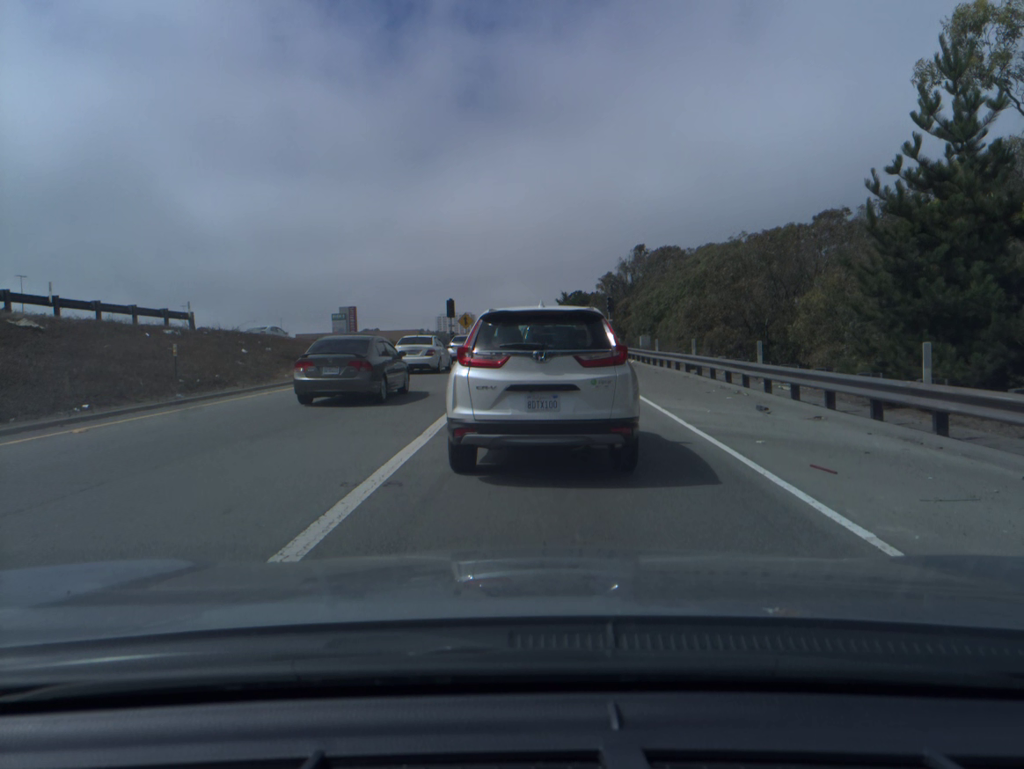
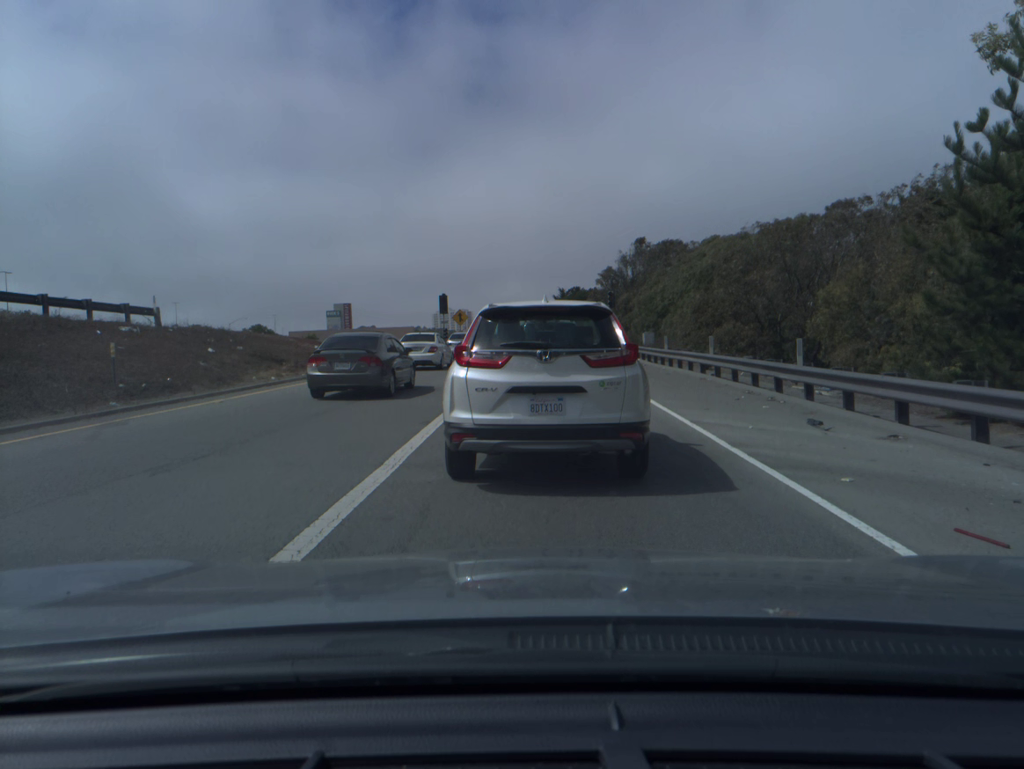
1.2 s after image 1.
(0.0, +2.8) m; +1°
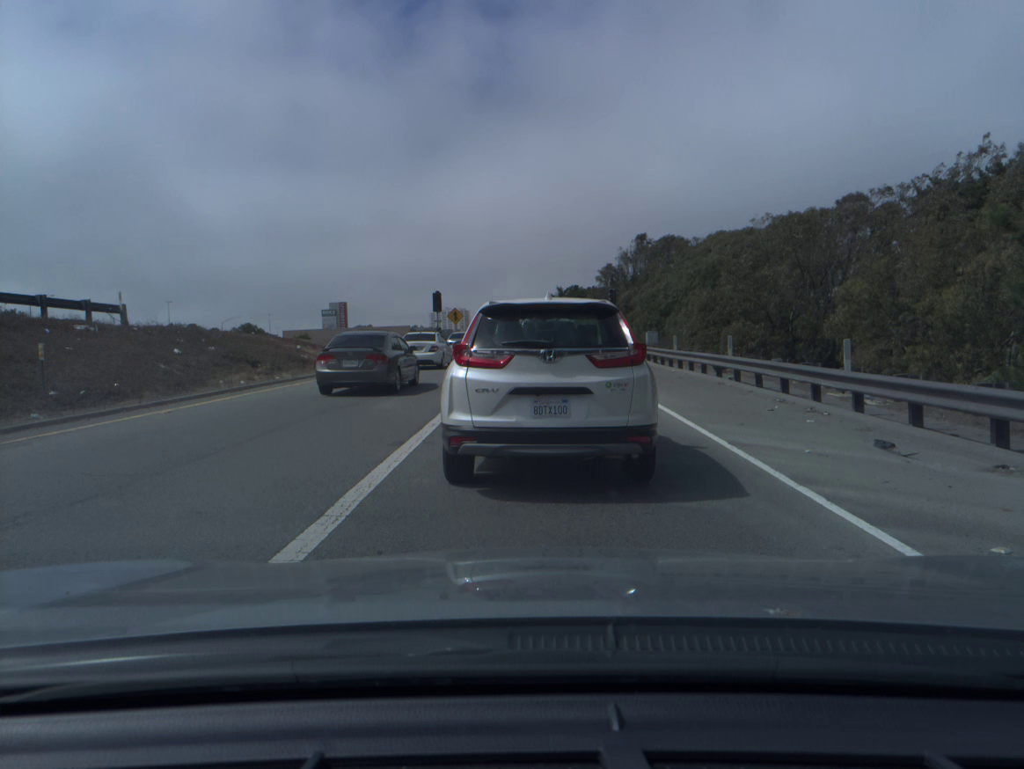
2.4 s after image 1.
(0.0, +2.3) m; 0°
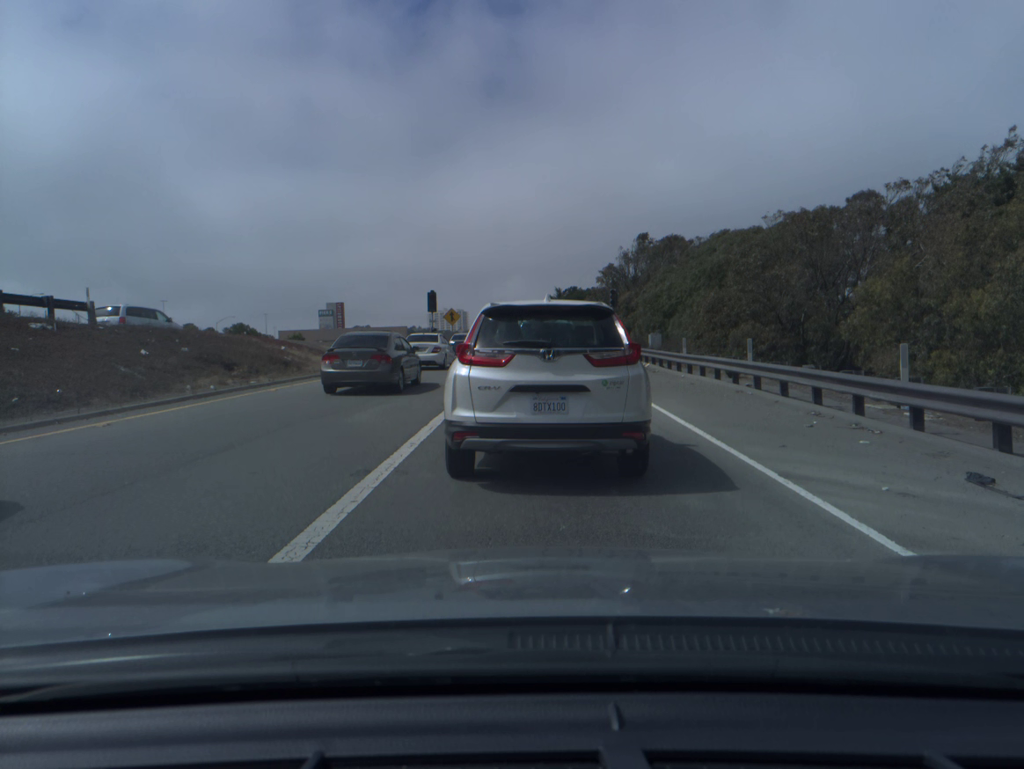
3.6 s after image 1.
(0.0, +2.0) m; 0°
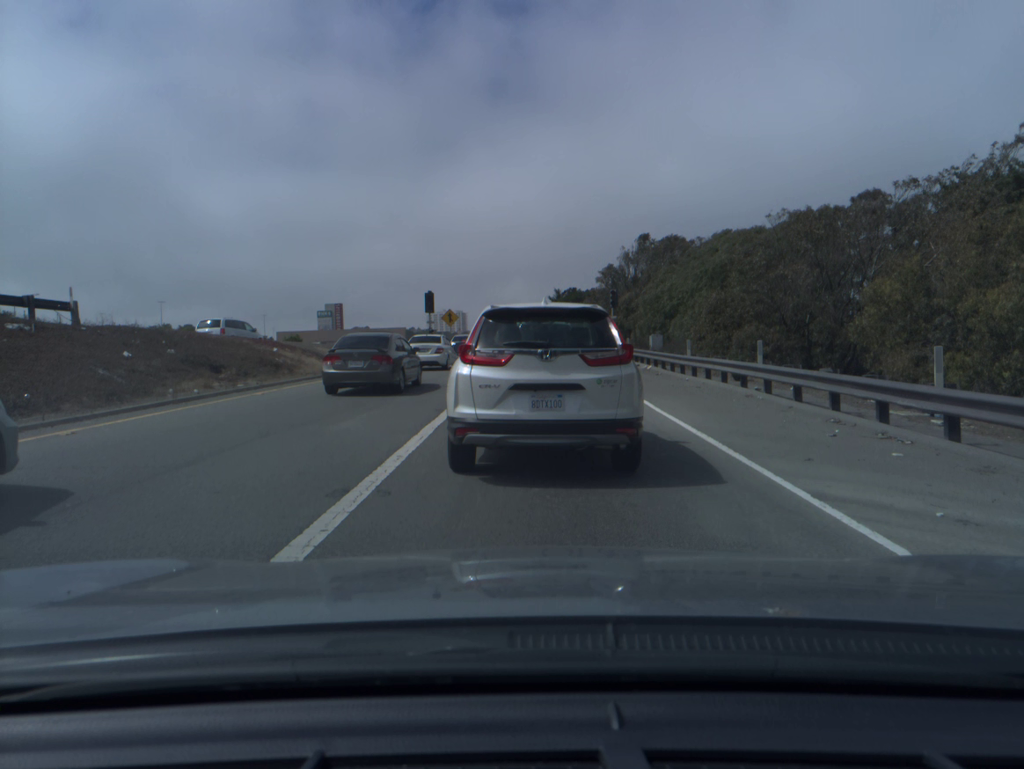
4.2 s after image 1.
(0.0, +0.9) m; +1°
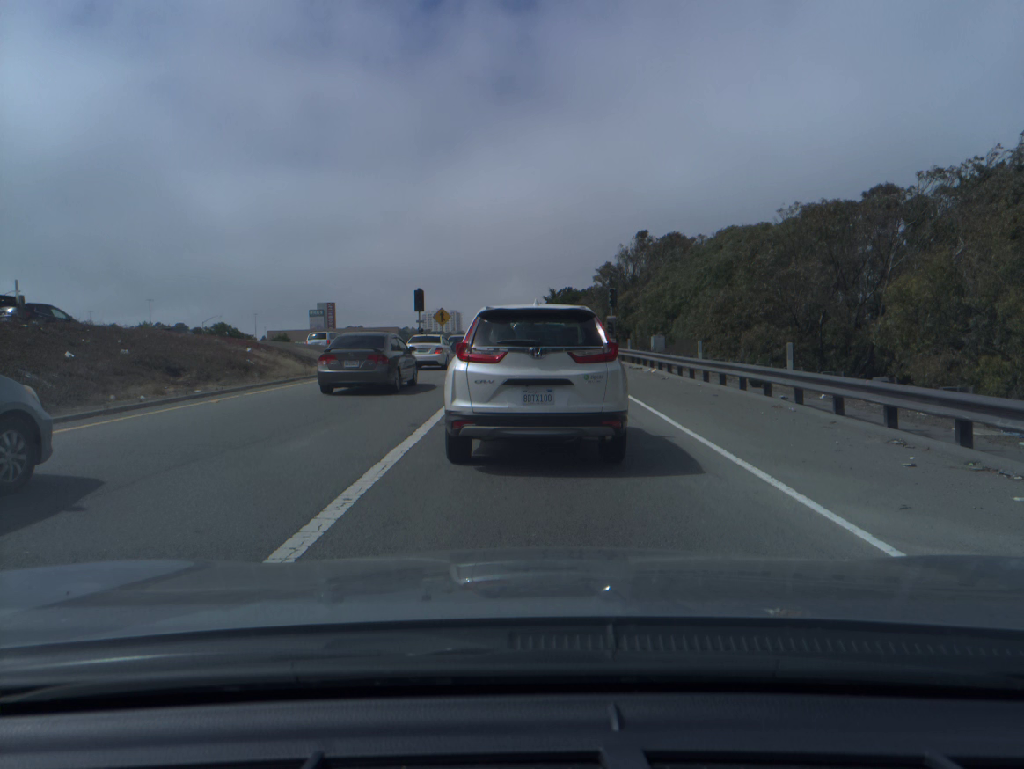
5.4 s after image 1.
(0.0, +2.3) m; 0°
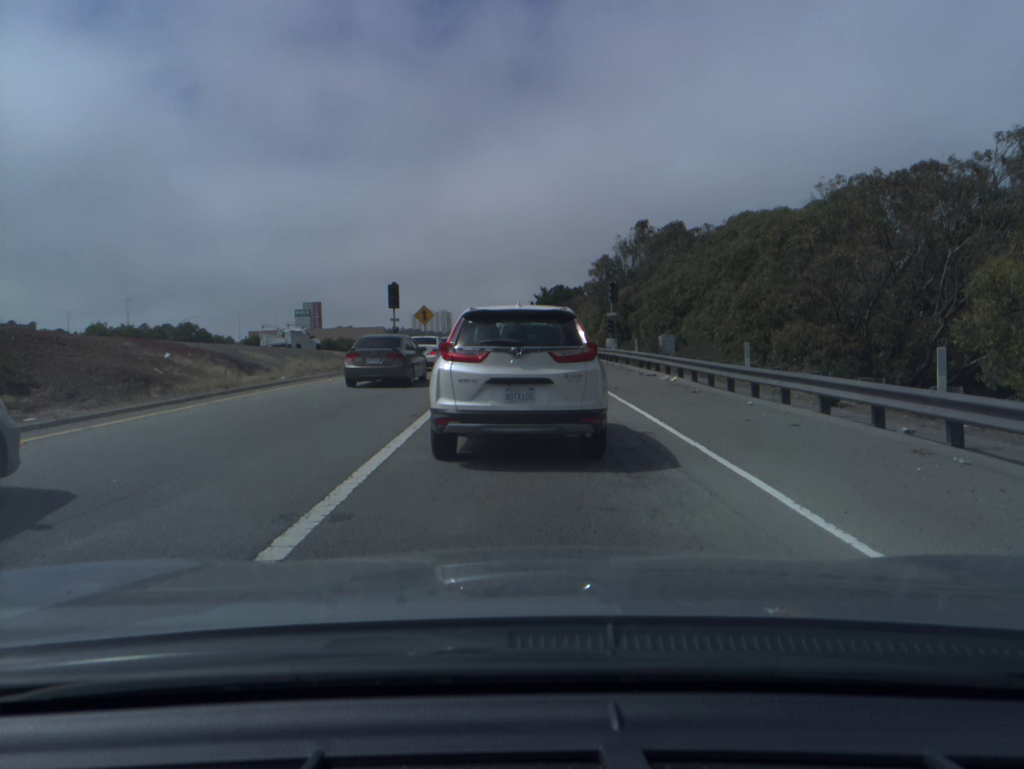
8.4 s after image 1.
(0.0, +5.9) m; 0°
